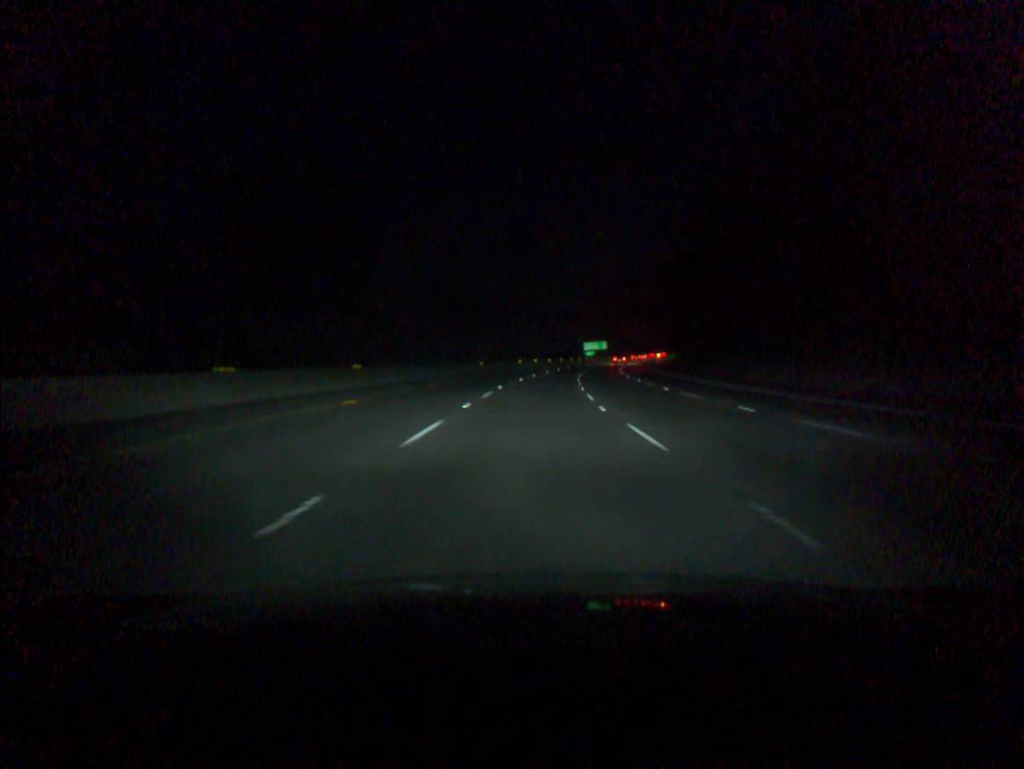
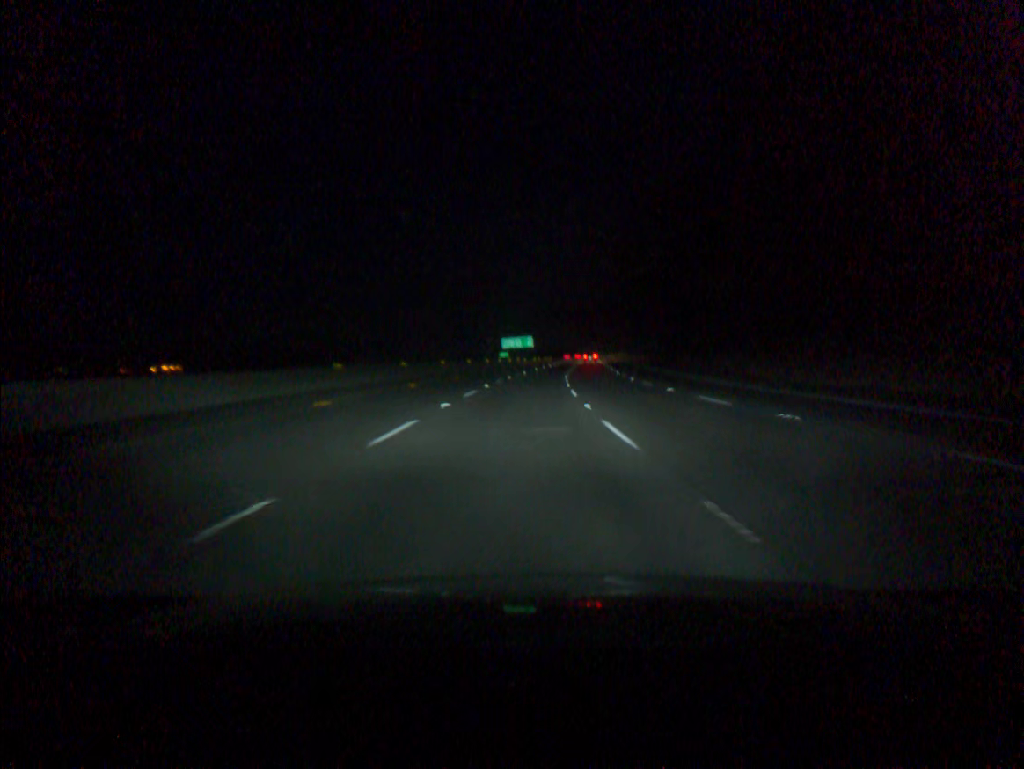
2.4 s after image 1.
(+4.4, +73.0) m; +7°
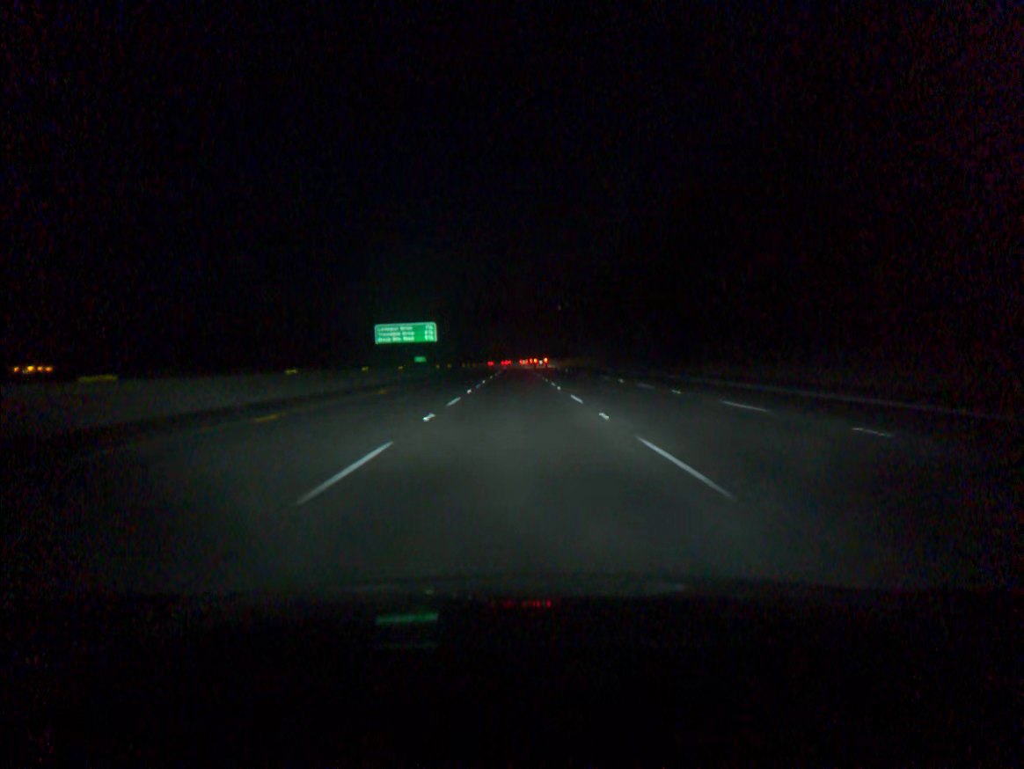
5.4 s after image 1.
(+4.6, +91.2) m; +5°
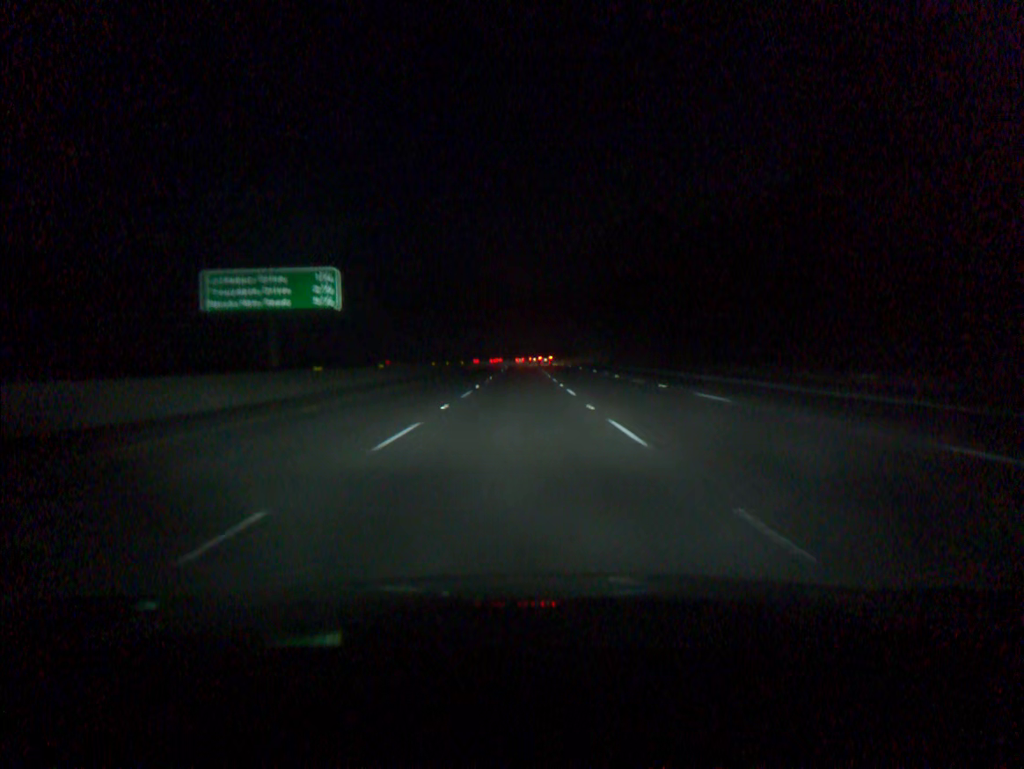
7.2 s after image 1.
(-0.1, +54.7) m; 0°
